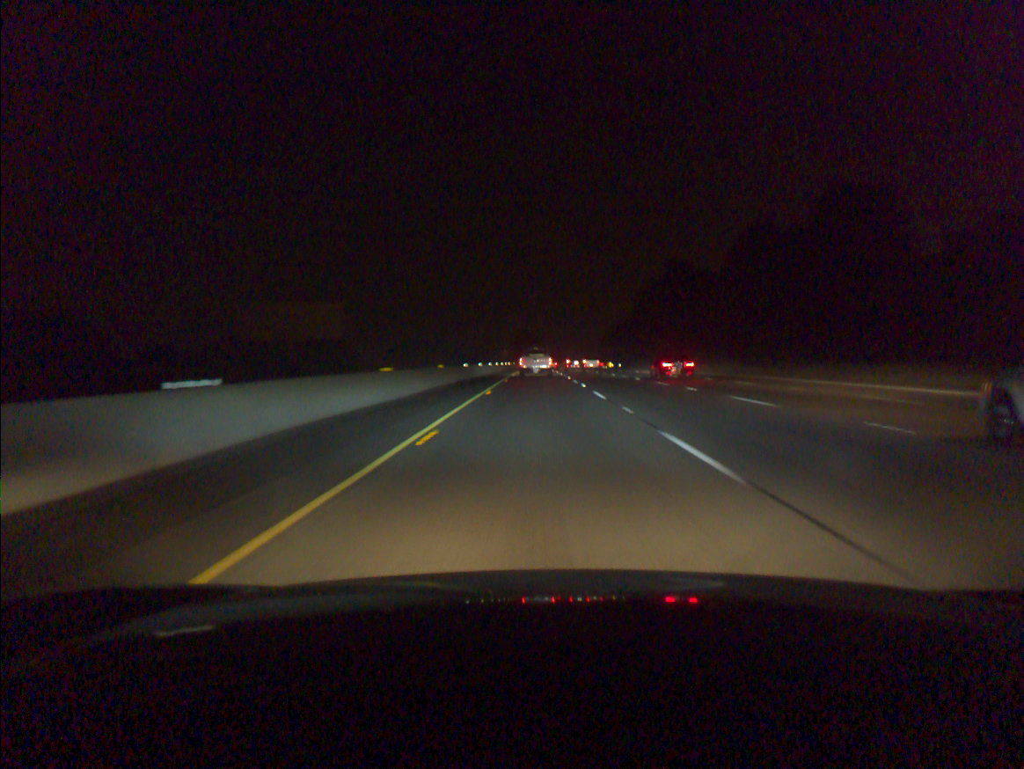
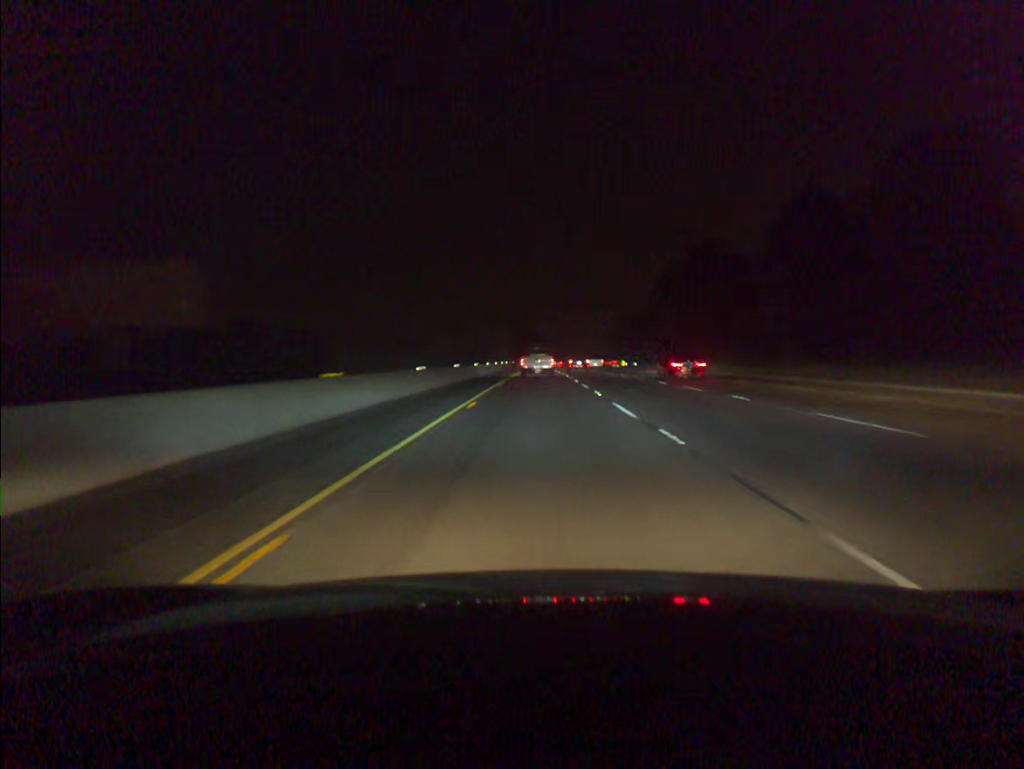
(0.0, +21.7) m; 0°
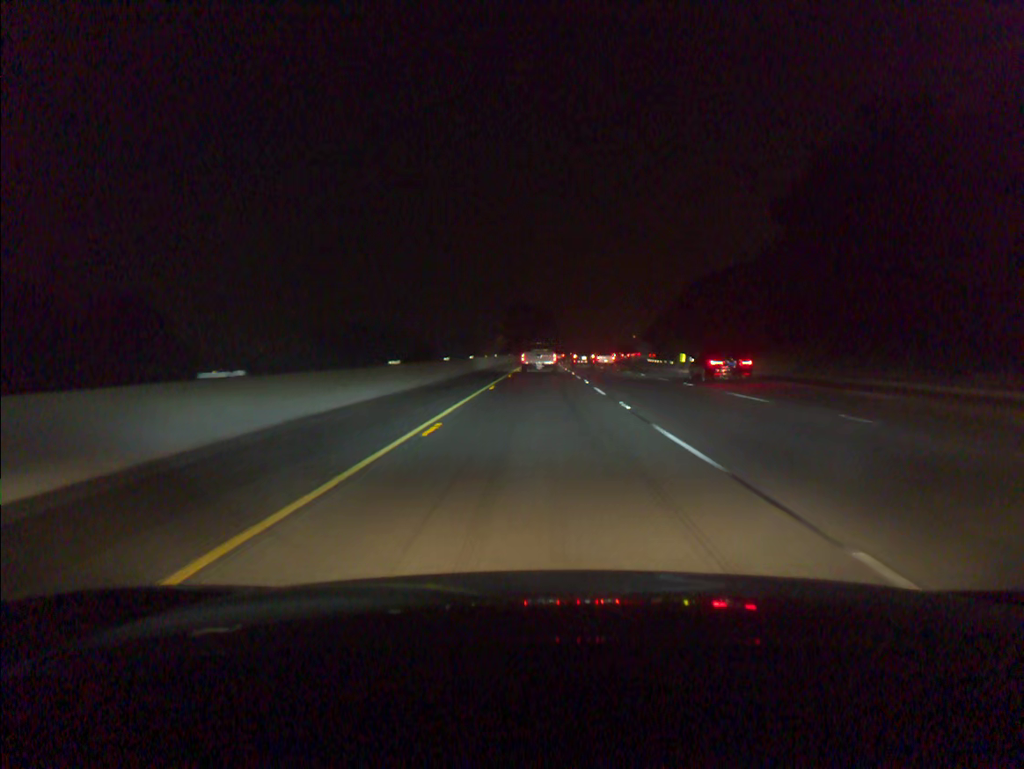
(-0.2, +65.3) m; 0°
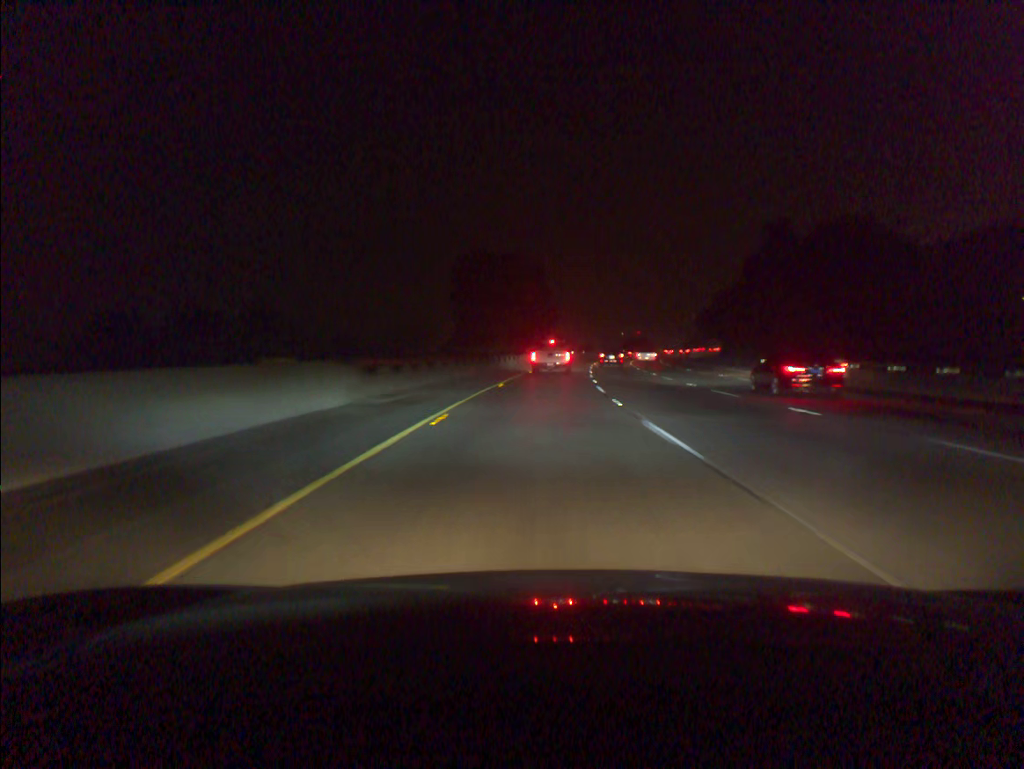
(+0.4, +86.6) m; +1°
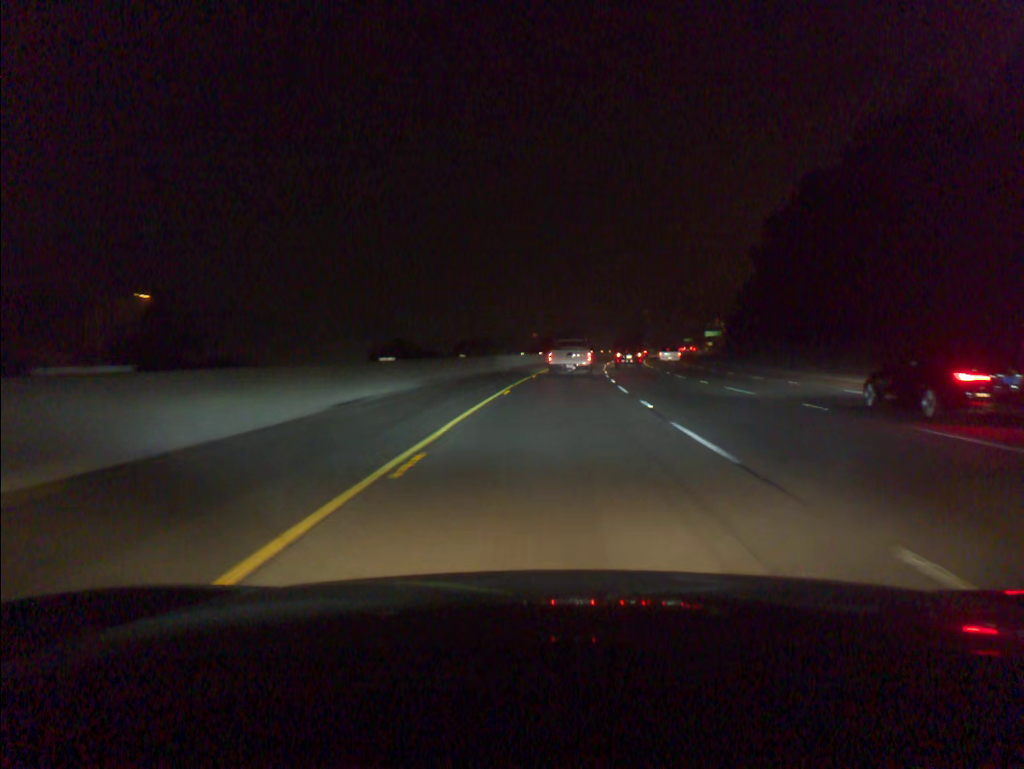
(+6.5, +107.3) m; +7°
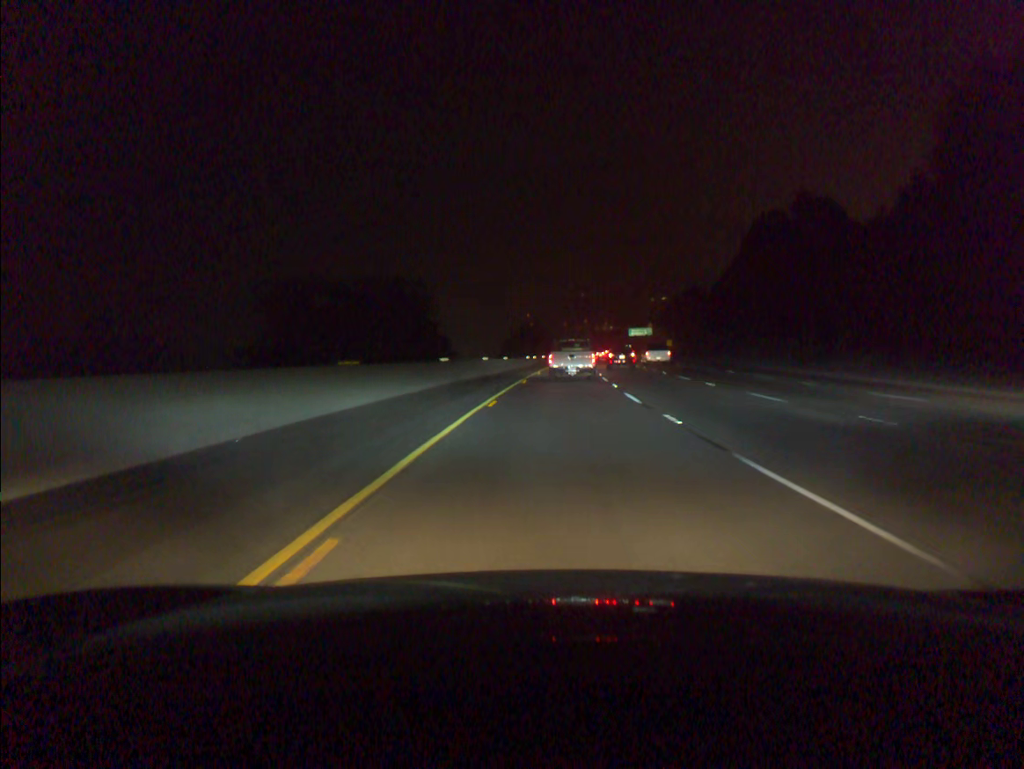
(+8.3, +106.2) m; +9°
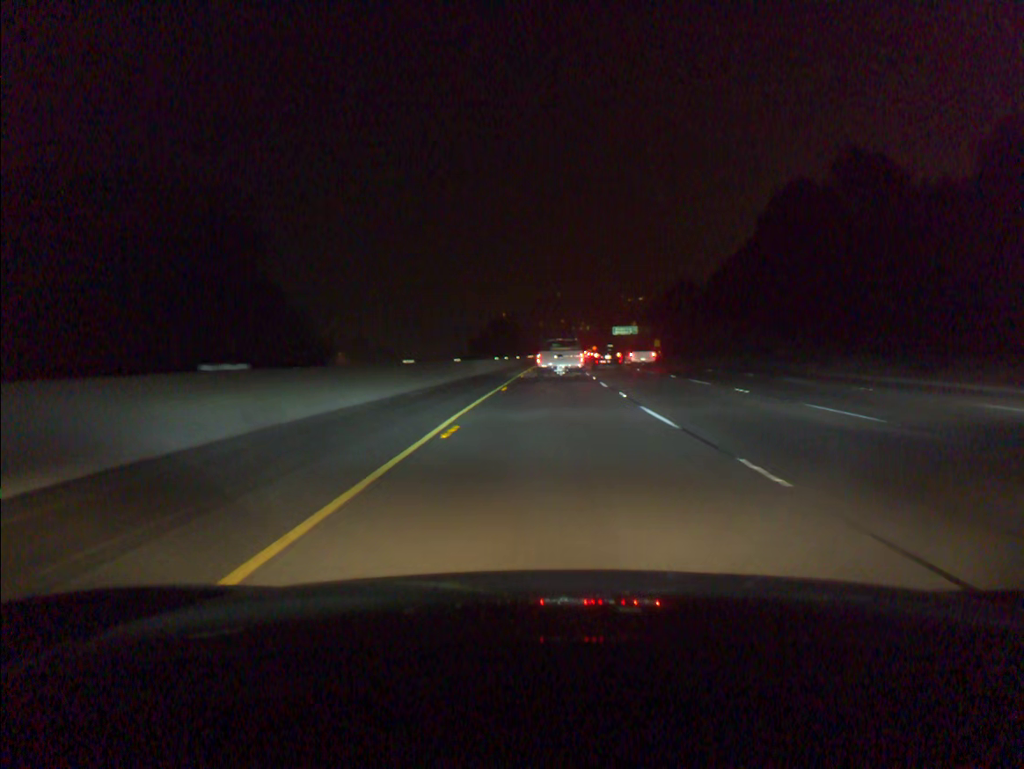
(+0.3, +21.3) m; +2°
